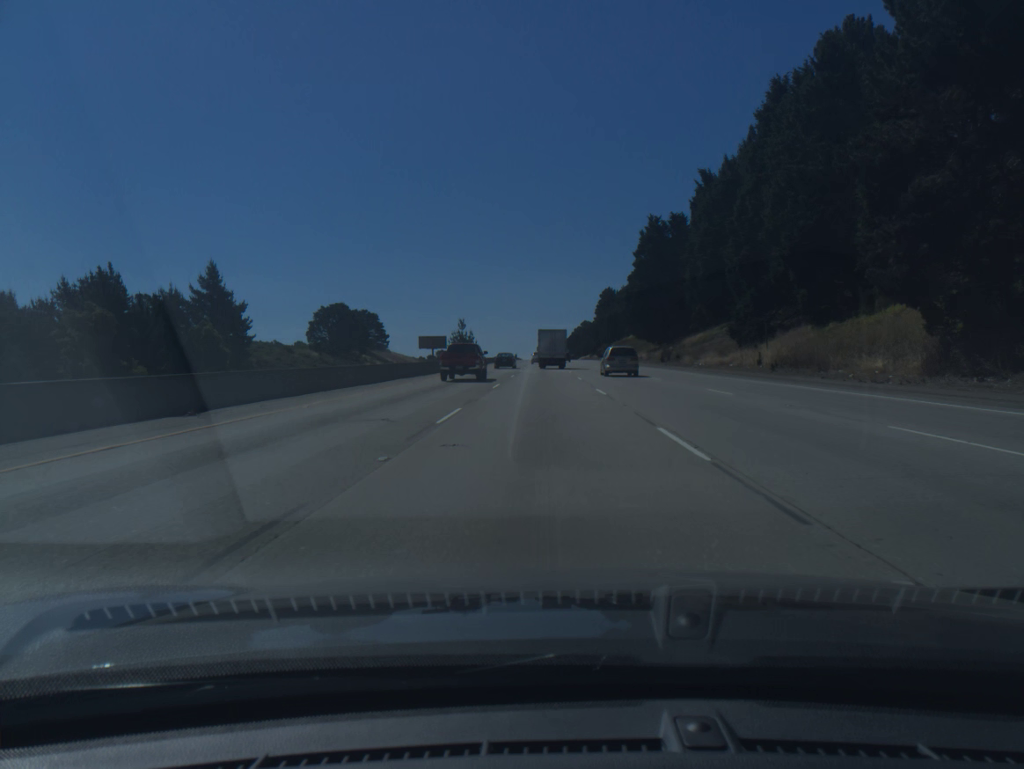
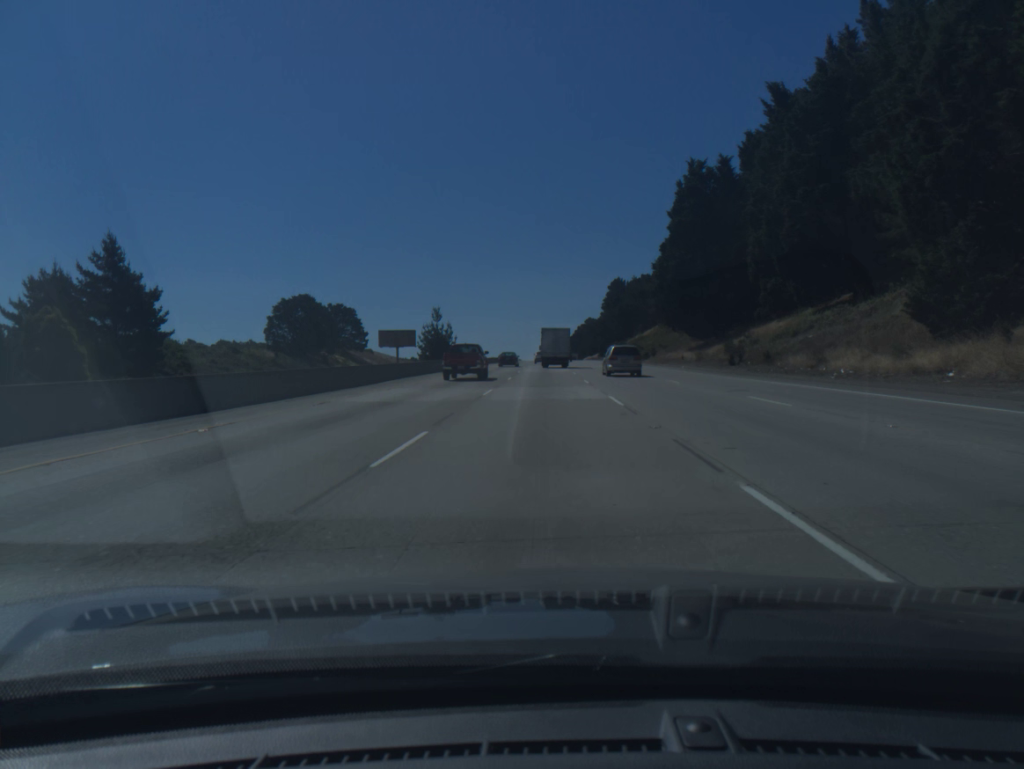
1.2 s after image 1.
(0.0, +34.6) m; 0°
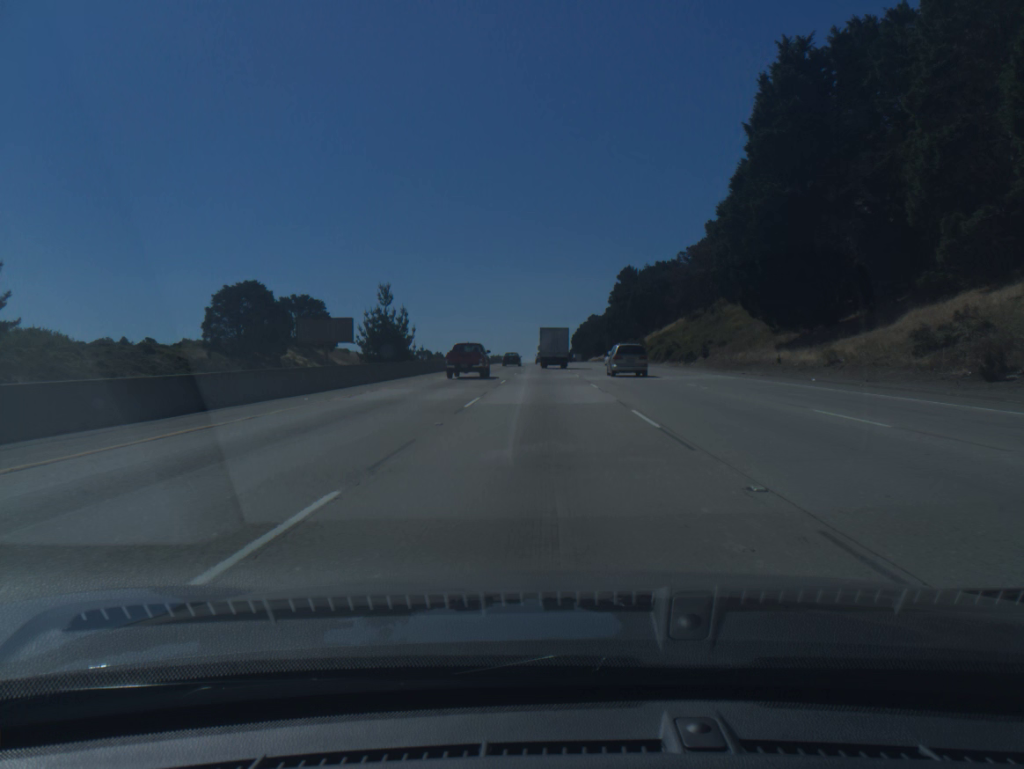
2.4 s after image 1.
(0.0, +34.6) m; 0°
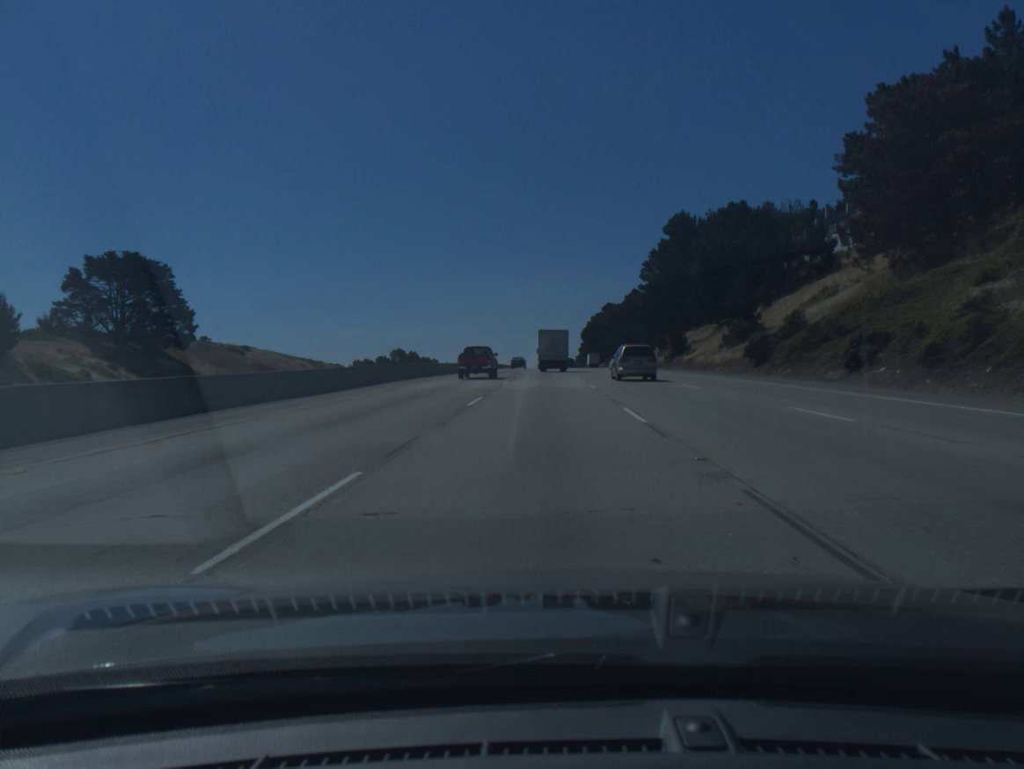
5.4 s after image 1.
(+0.1, +86.4) m; 0°
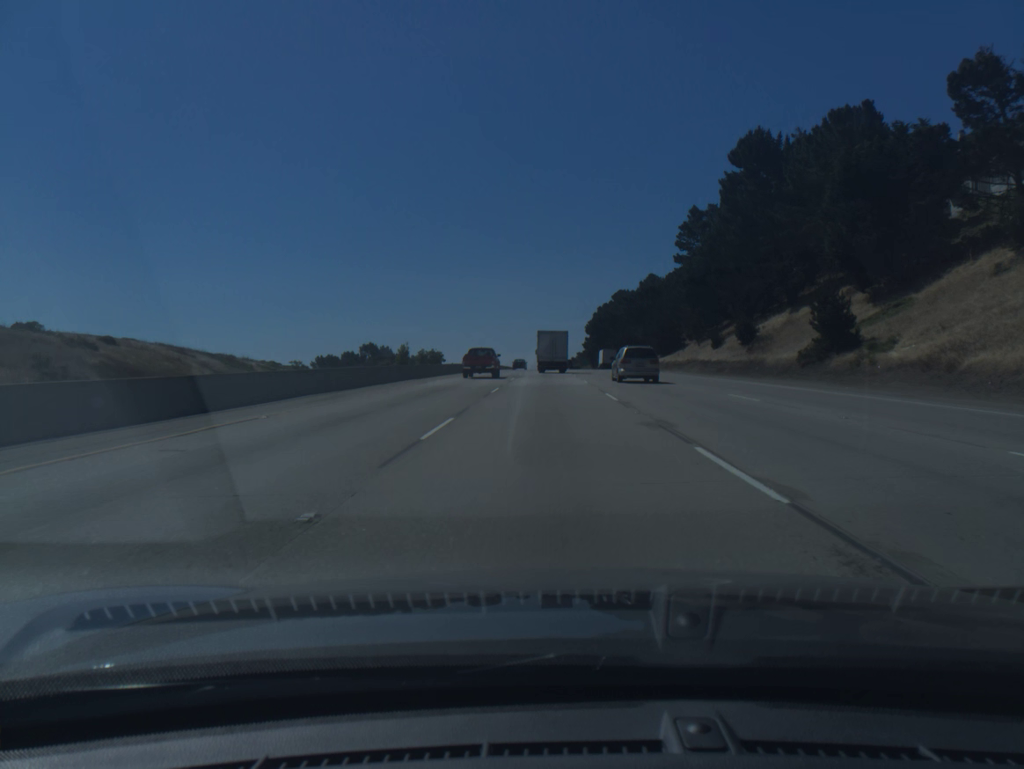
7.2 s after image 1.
(0.0, +51.7) m; 0°
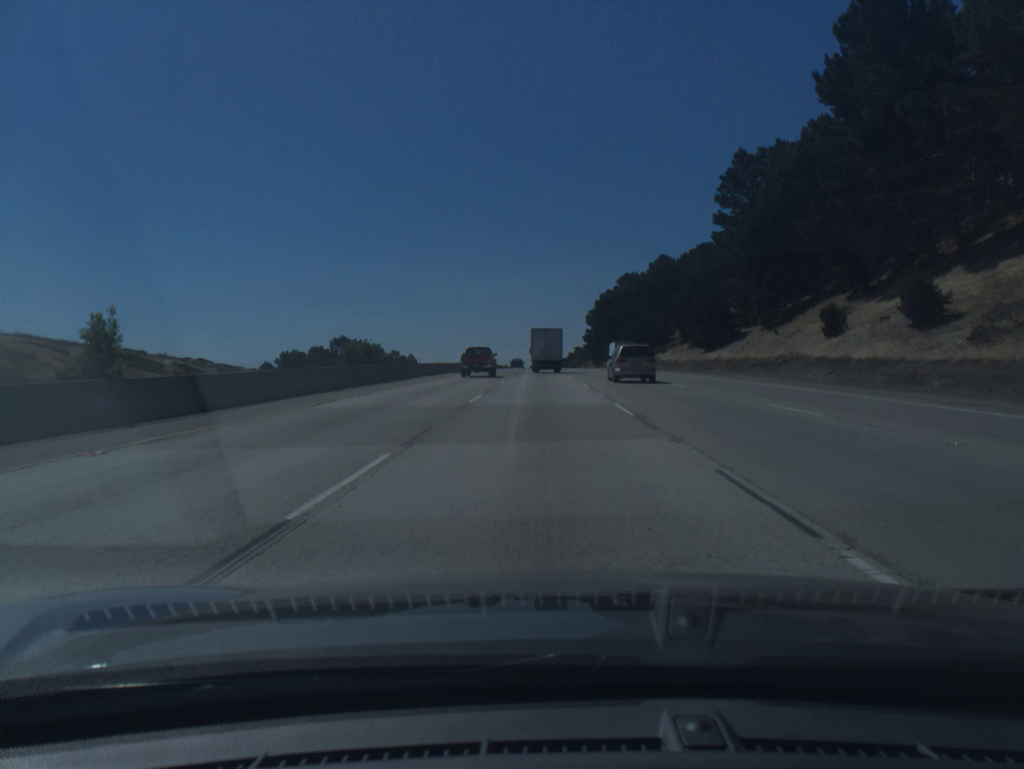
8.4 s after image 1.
(+0.1, +34.4) m; 0°
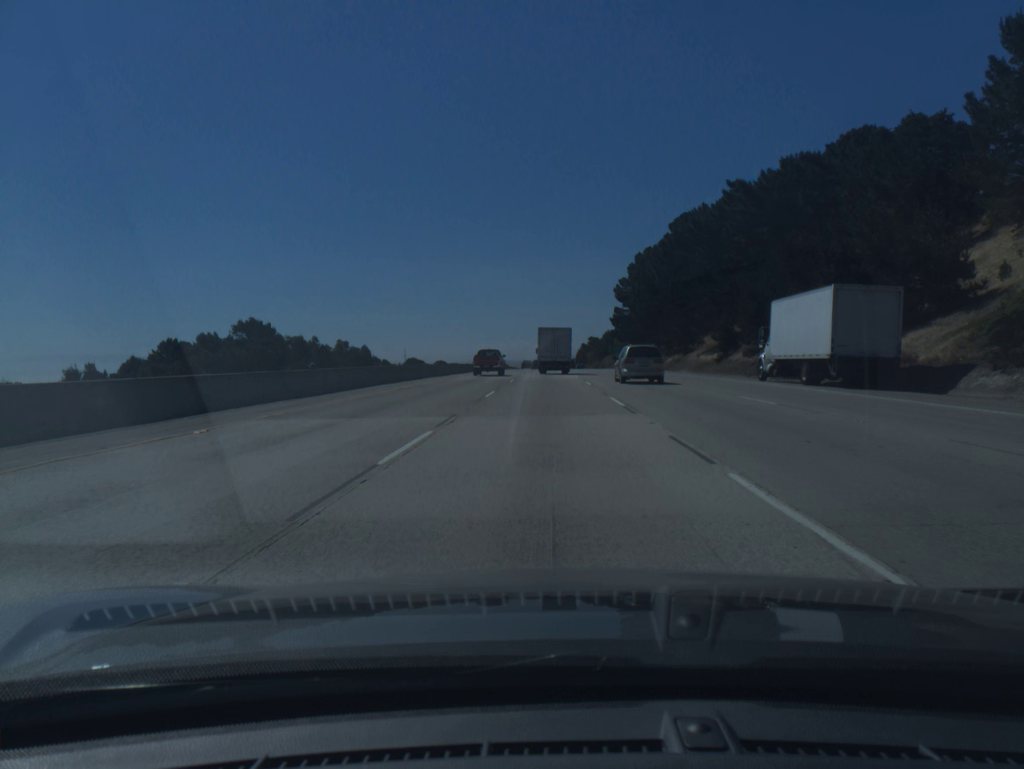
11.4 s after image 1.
(-0.3, +84.9) m; 0°
